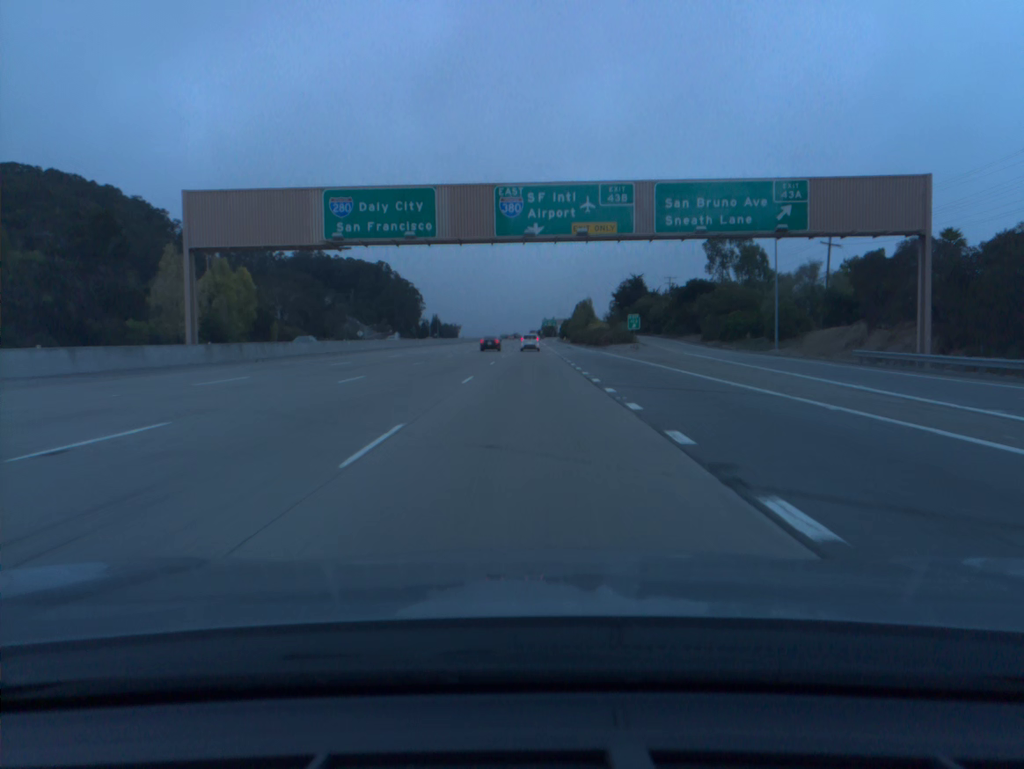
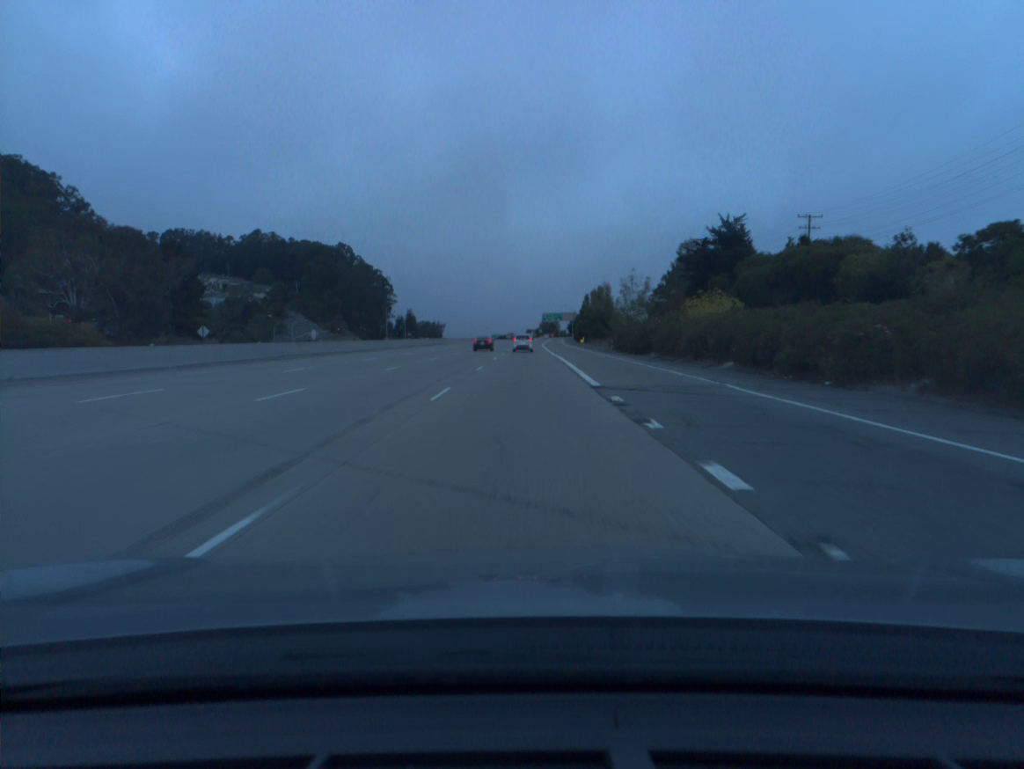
(+0.3, +93.5) m; 0°
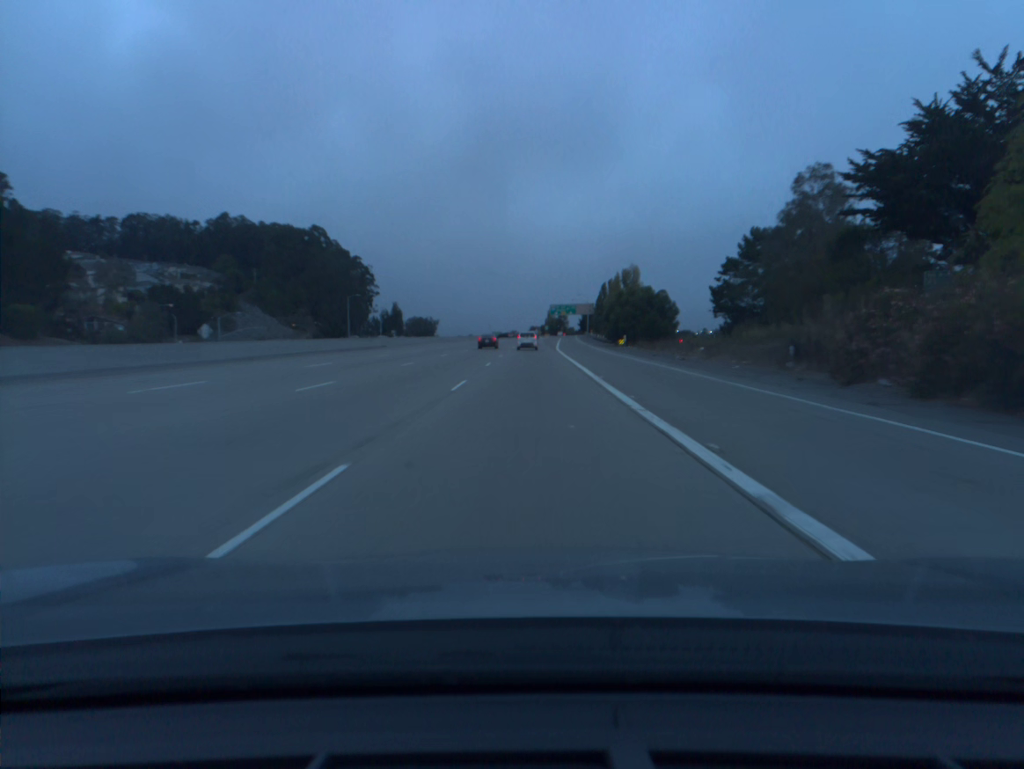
(-0.2, +56.3) m; 0°
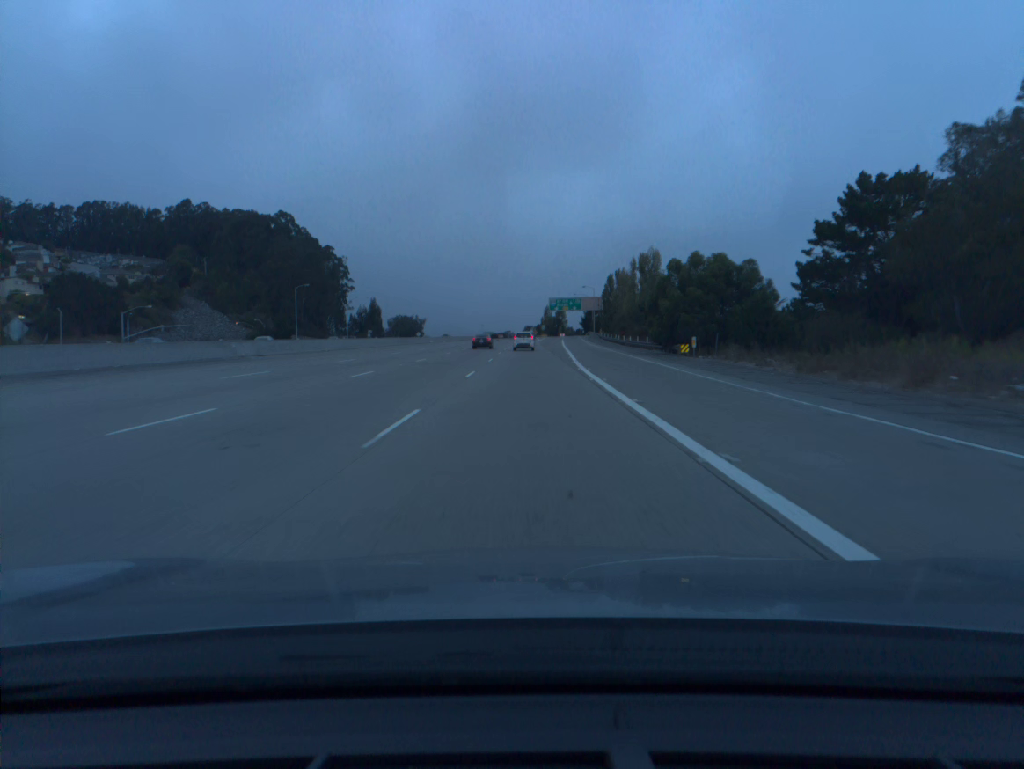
(+0.1, +37.5) m; 0°
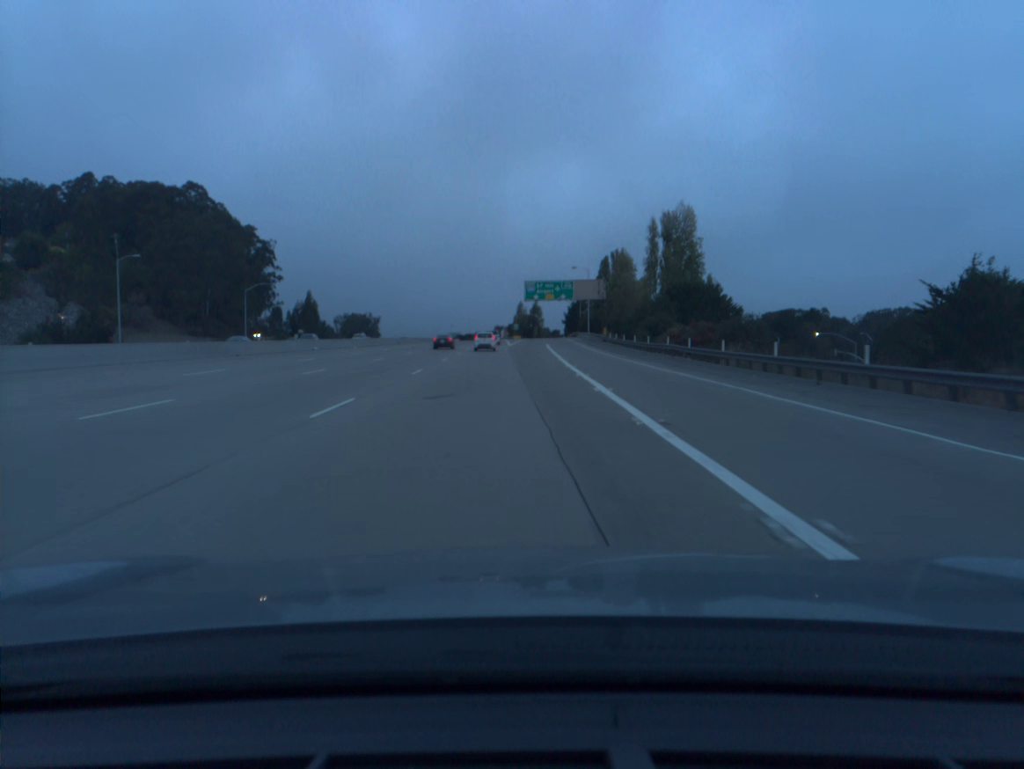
(+0.9, +56.4) m; +2°
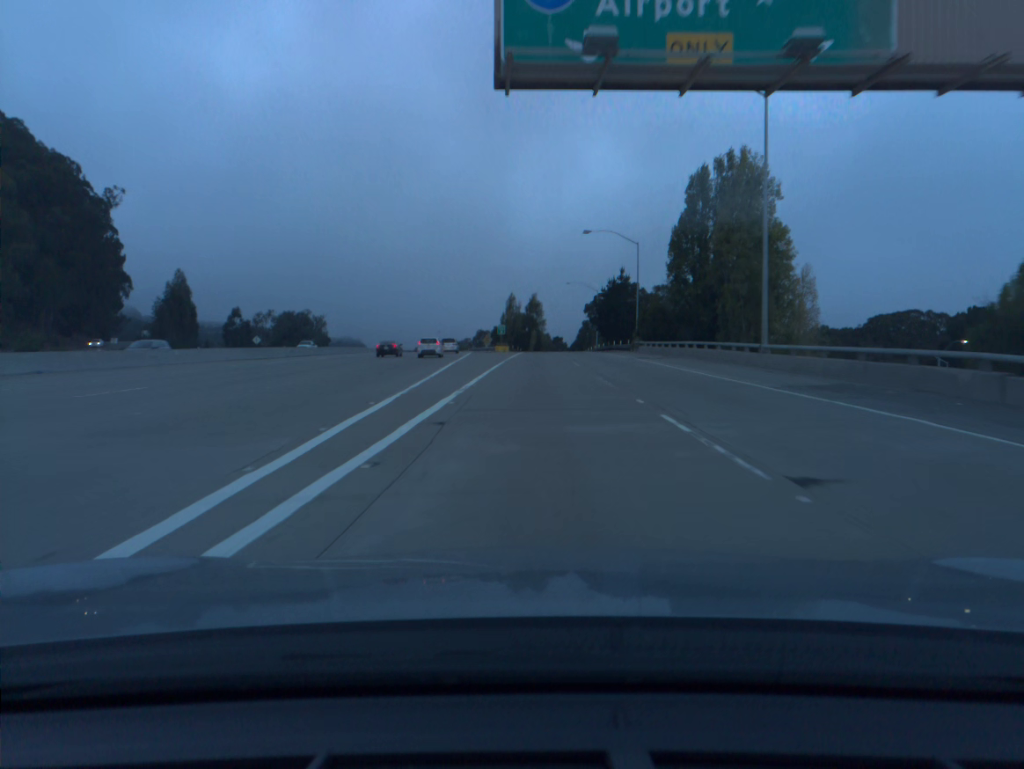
(0.0, +95.5) m; 0°
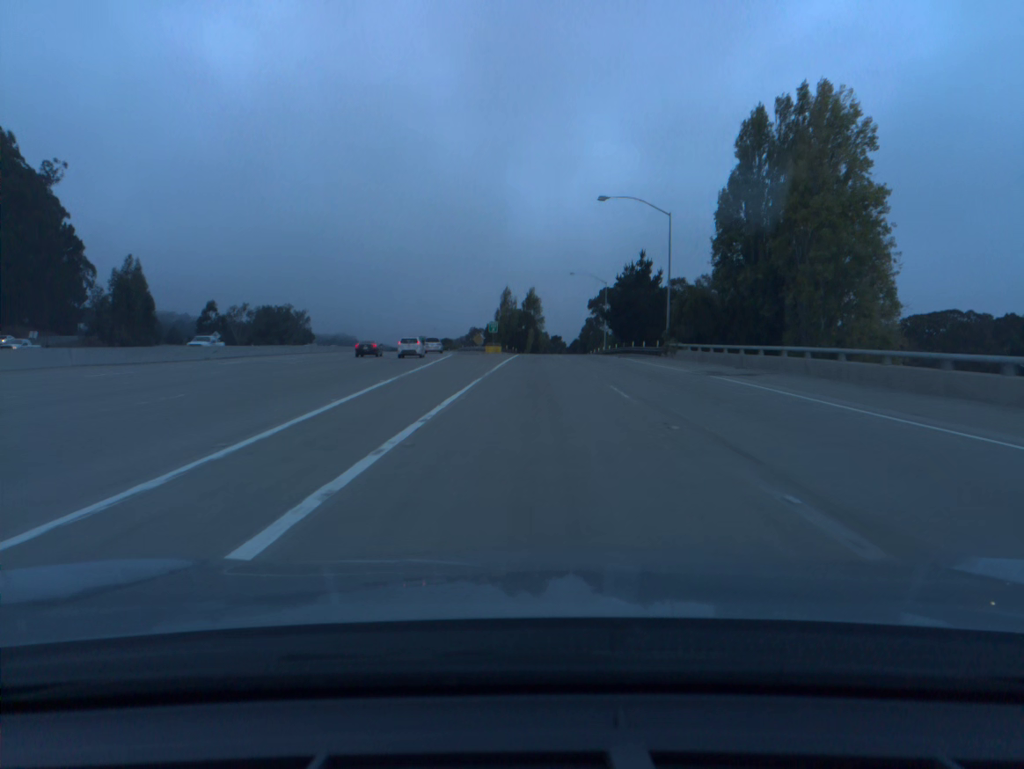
(0.0, +19.3) m; 0°
